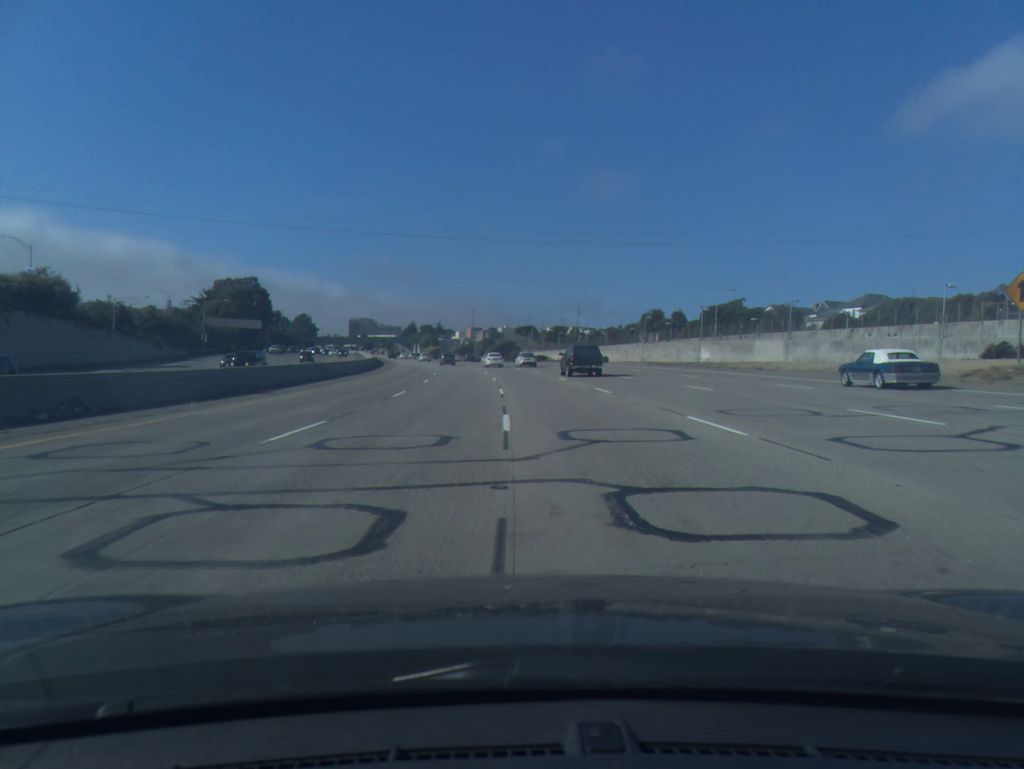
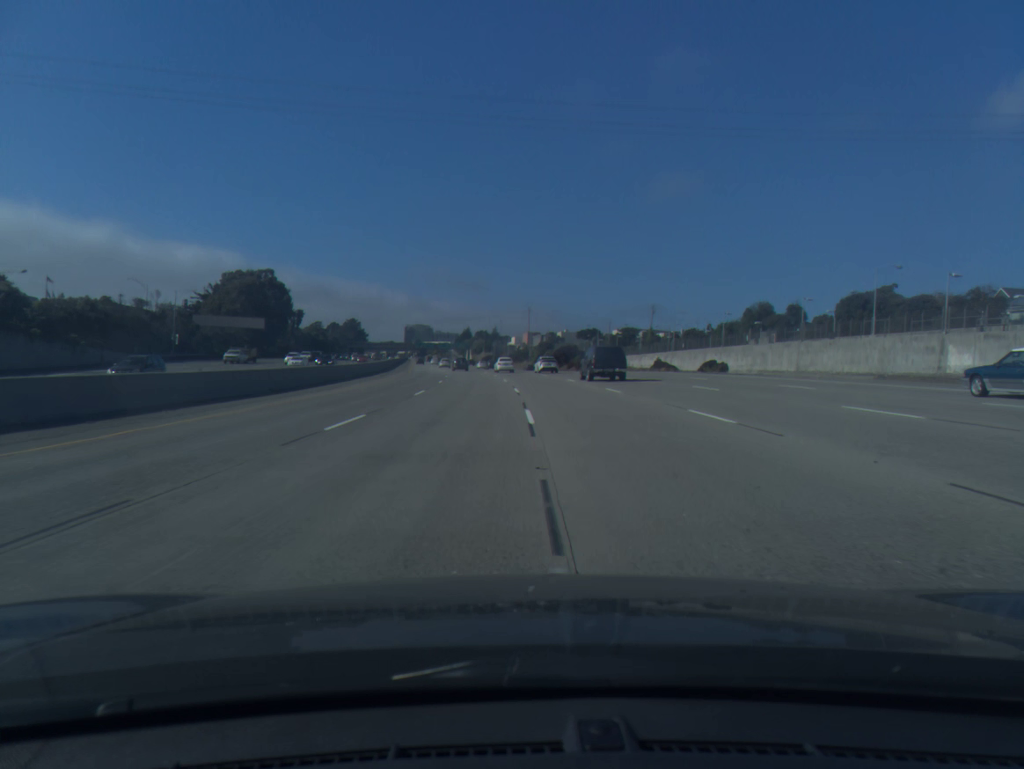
(-1.4, +41.0) m; -4°
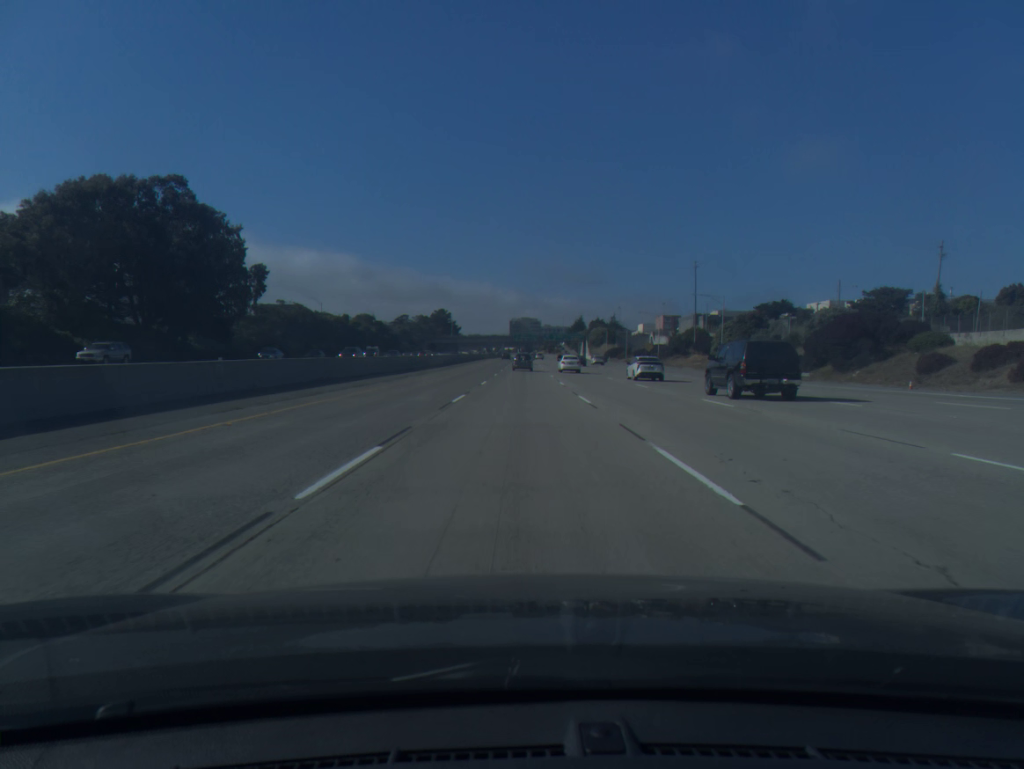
(-9.1, +107.0) m; -8°
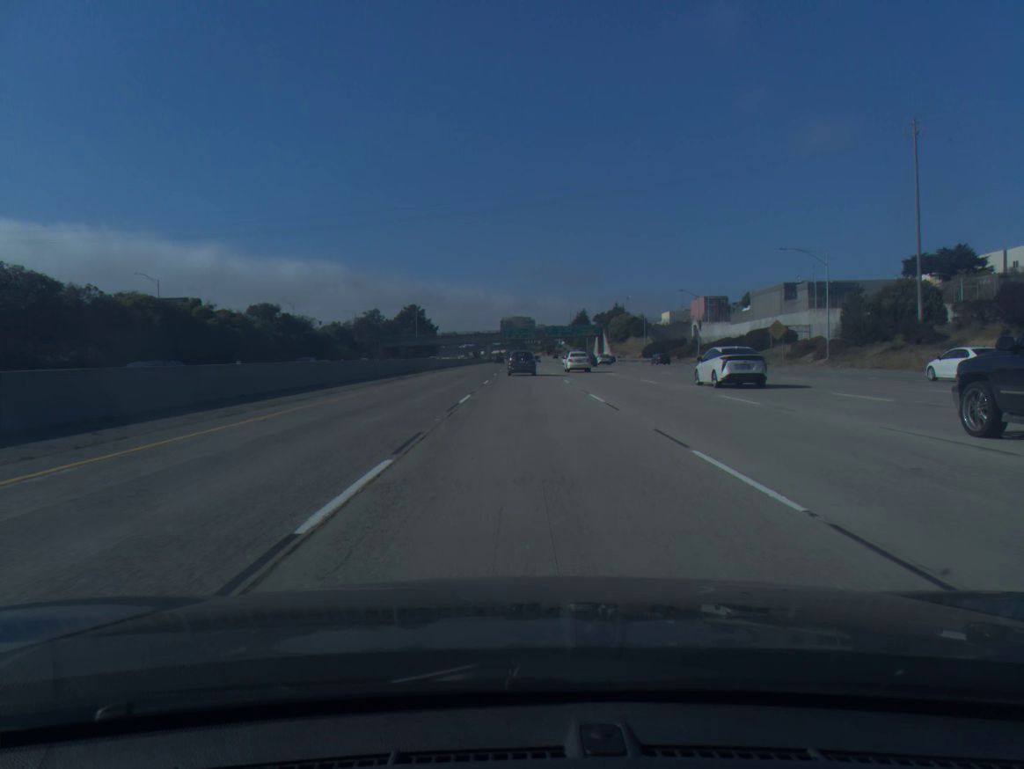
(+0.2, +86.4) m; 0°
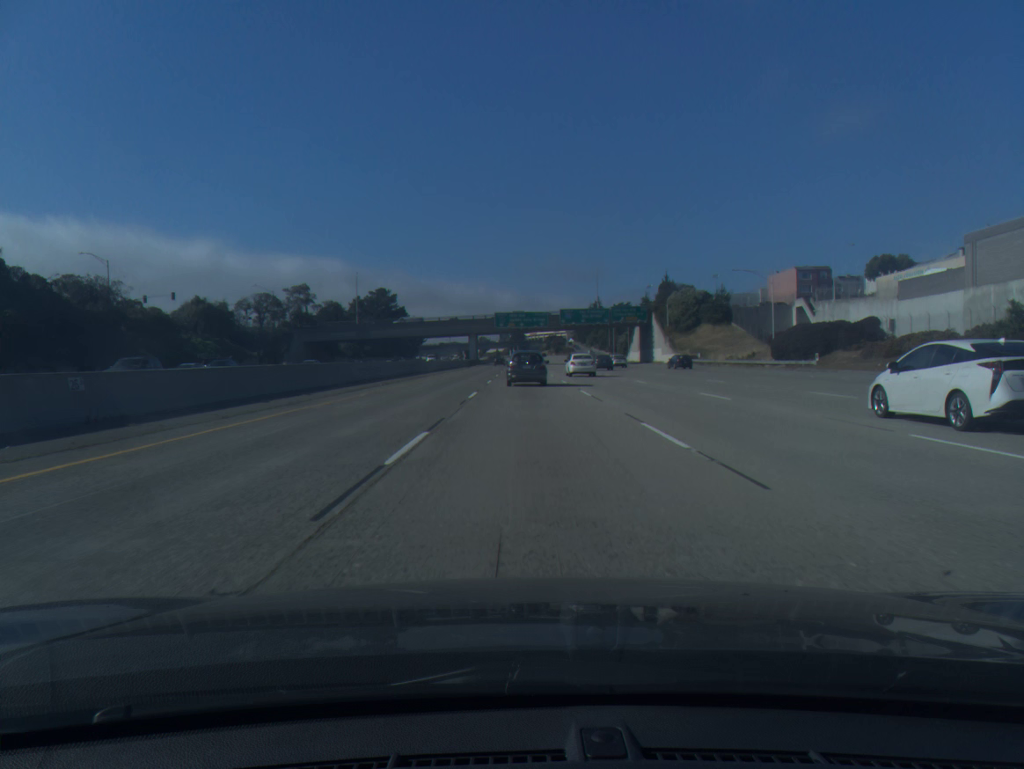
(0.0, +82.3) m; 0°
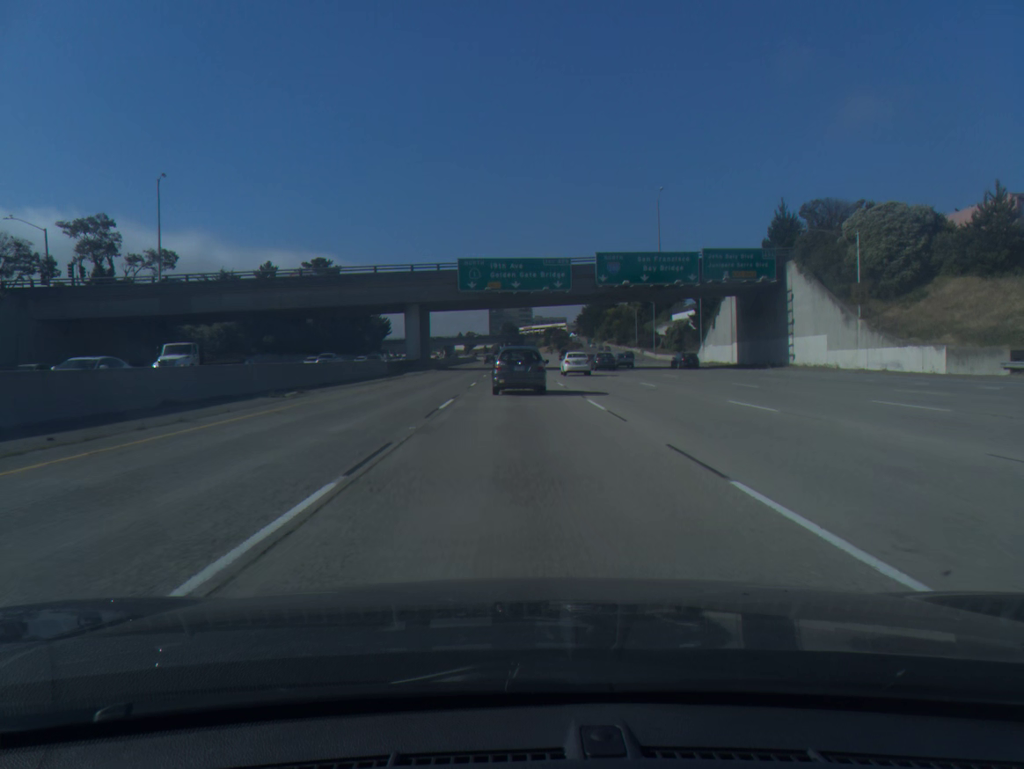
(+0.1, +76.5) m; 0°
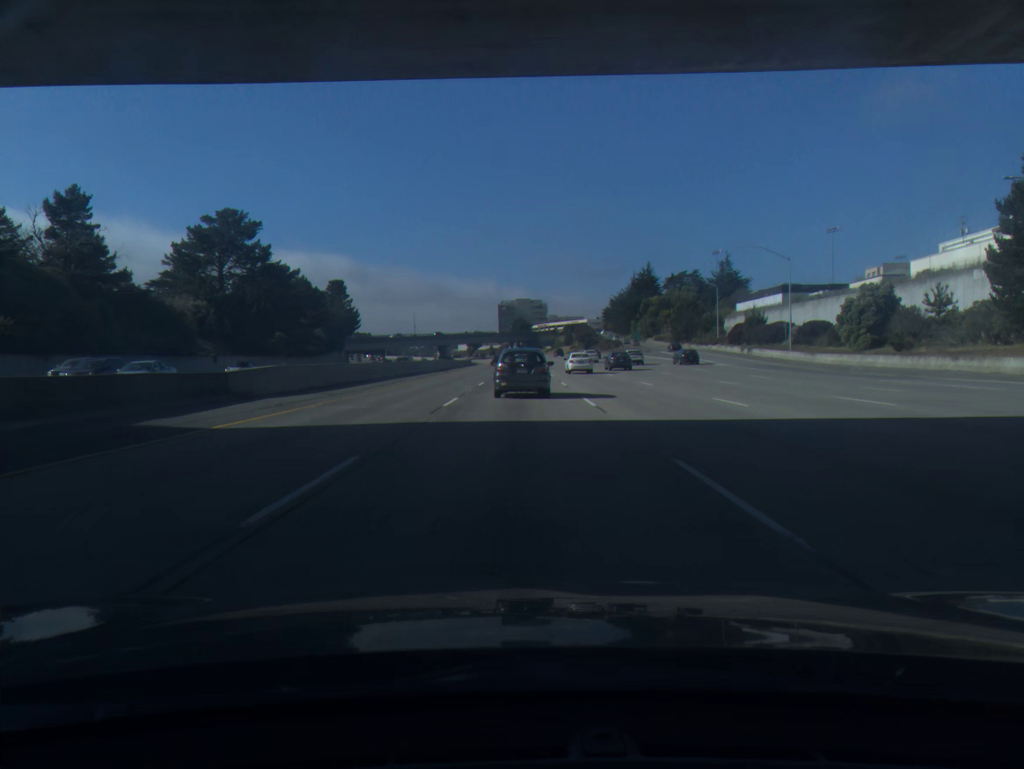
(-0.2, +69.6) m; -1°
